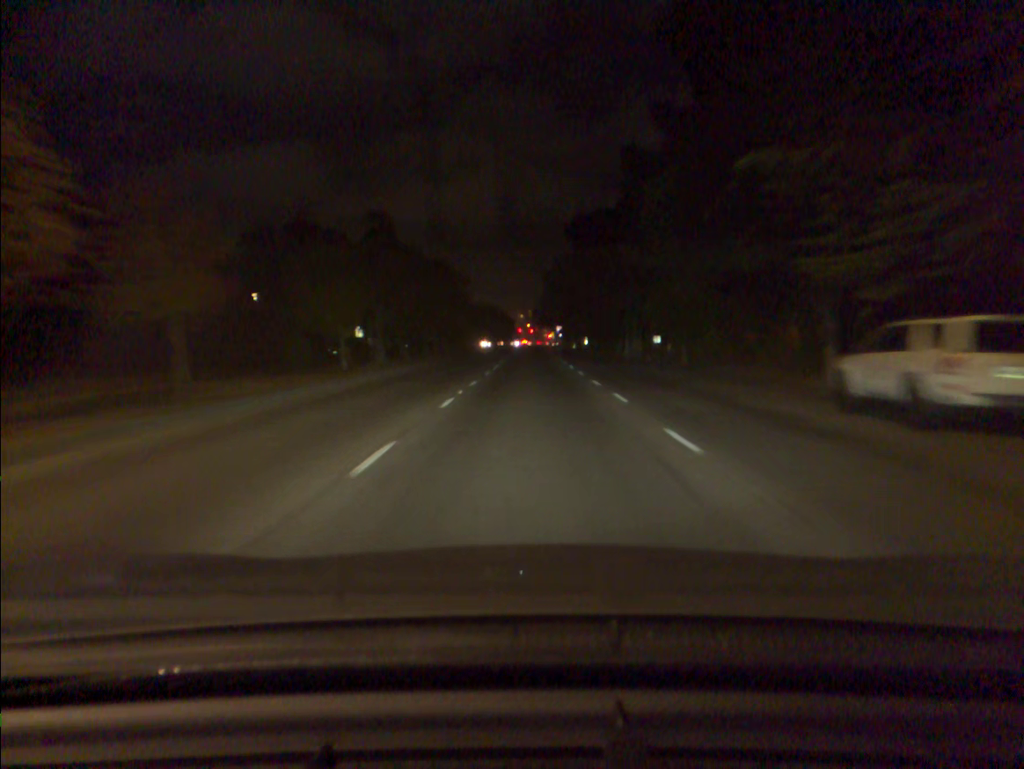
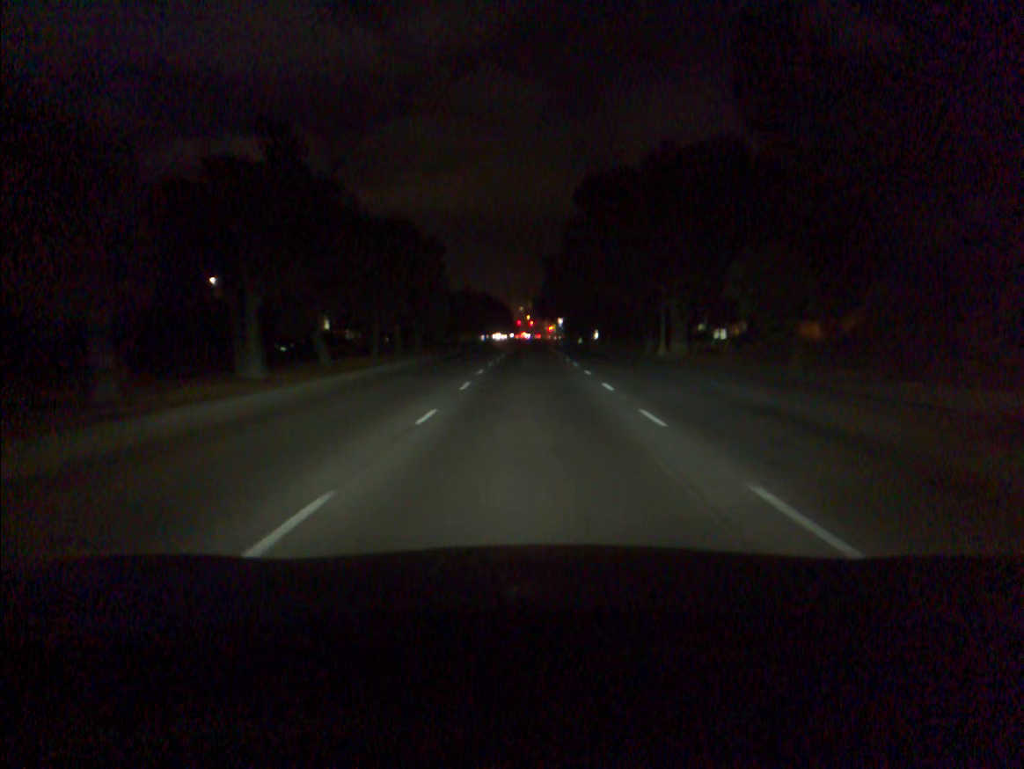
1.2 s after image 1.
(0.0, +18.0) m; 0°
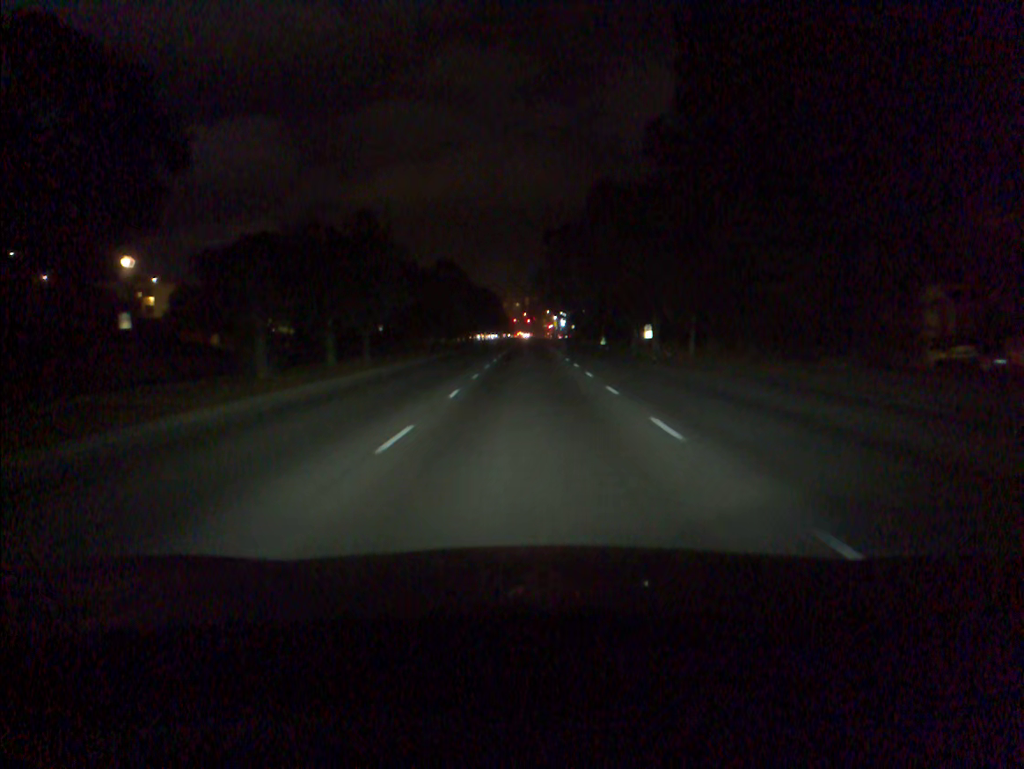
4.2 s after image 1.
(+0.2, +45.0) m; 0°
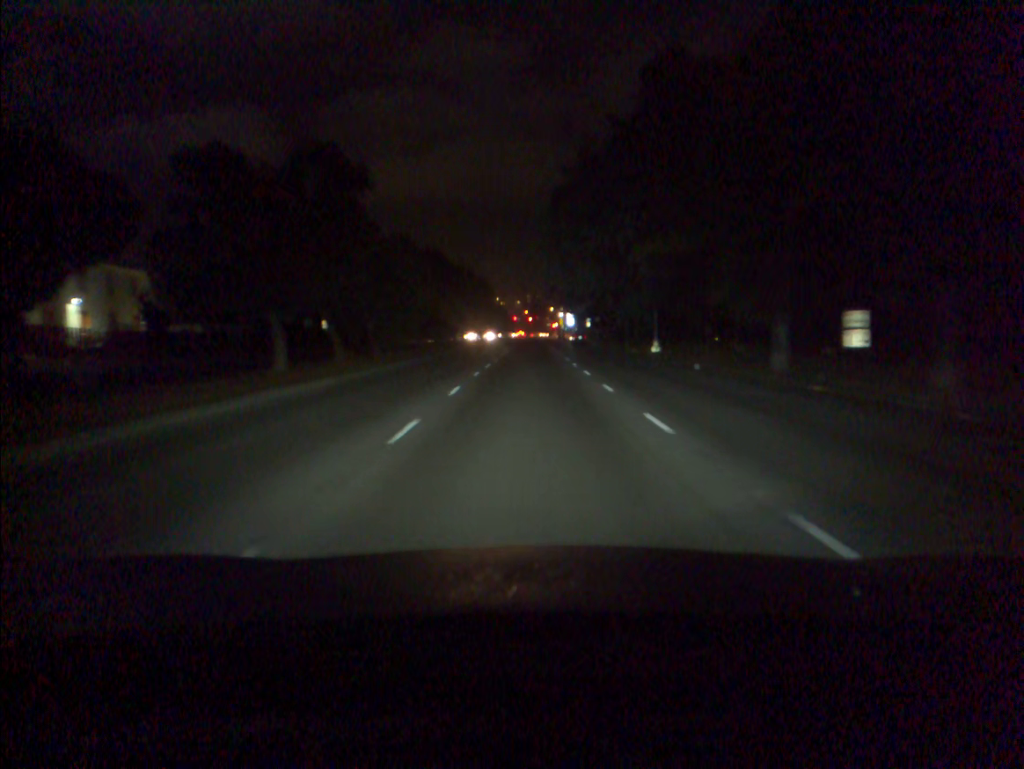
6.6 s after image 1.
(-0.1, +35.9) m; 0°
